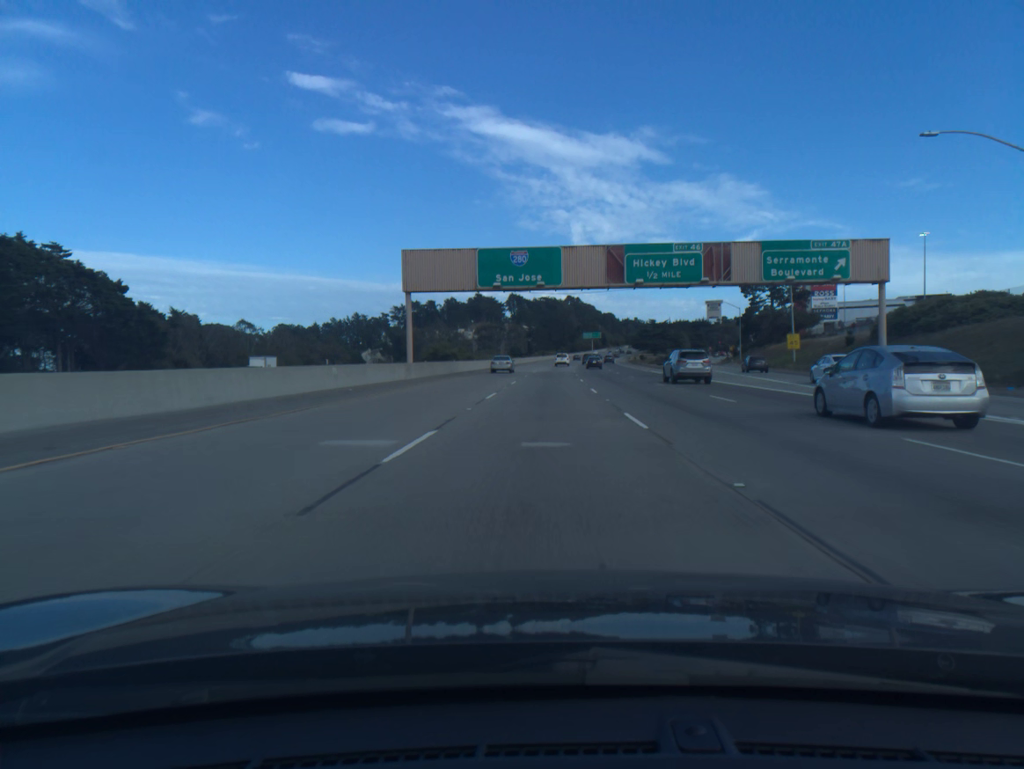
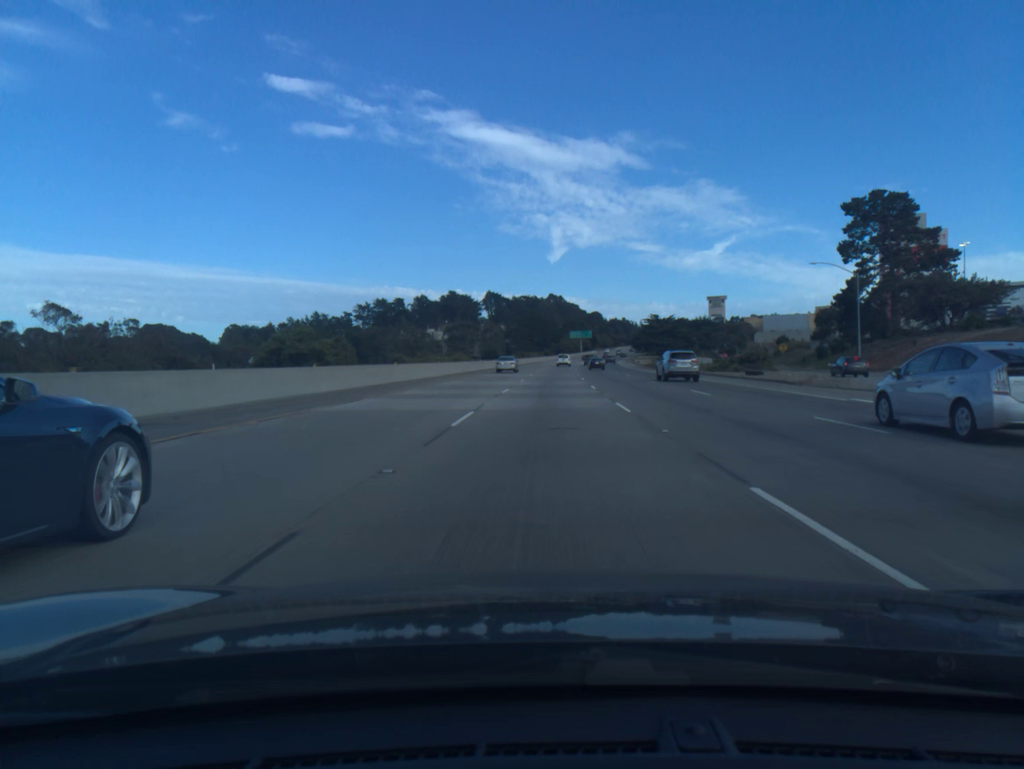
(+0.6, +54.2) m; +1°
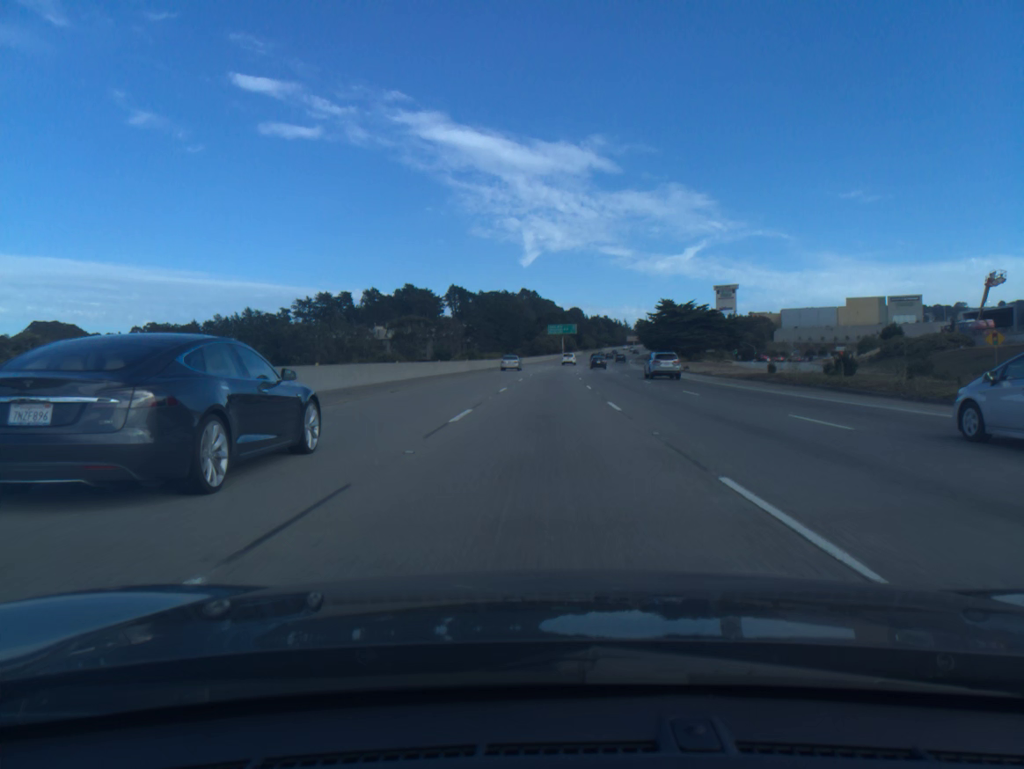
(+1.4, +72.3) m; +2°
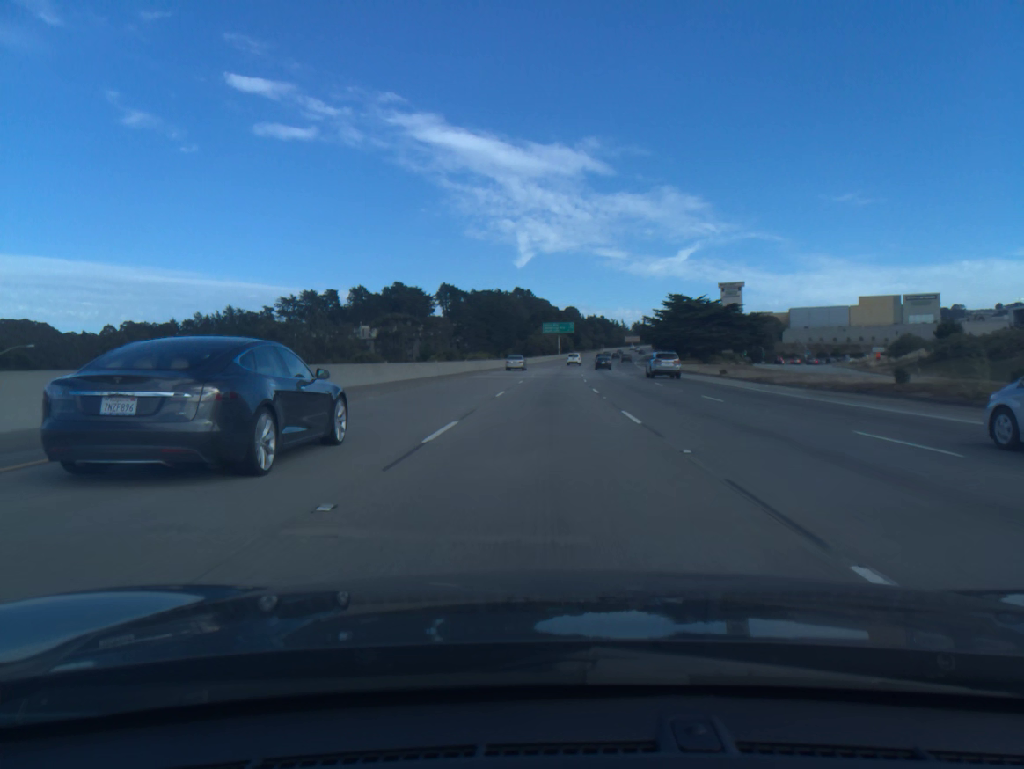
(0.0, +18.1) m; 0°
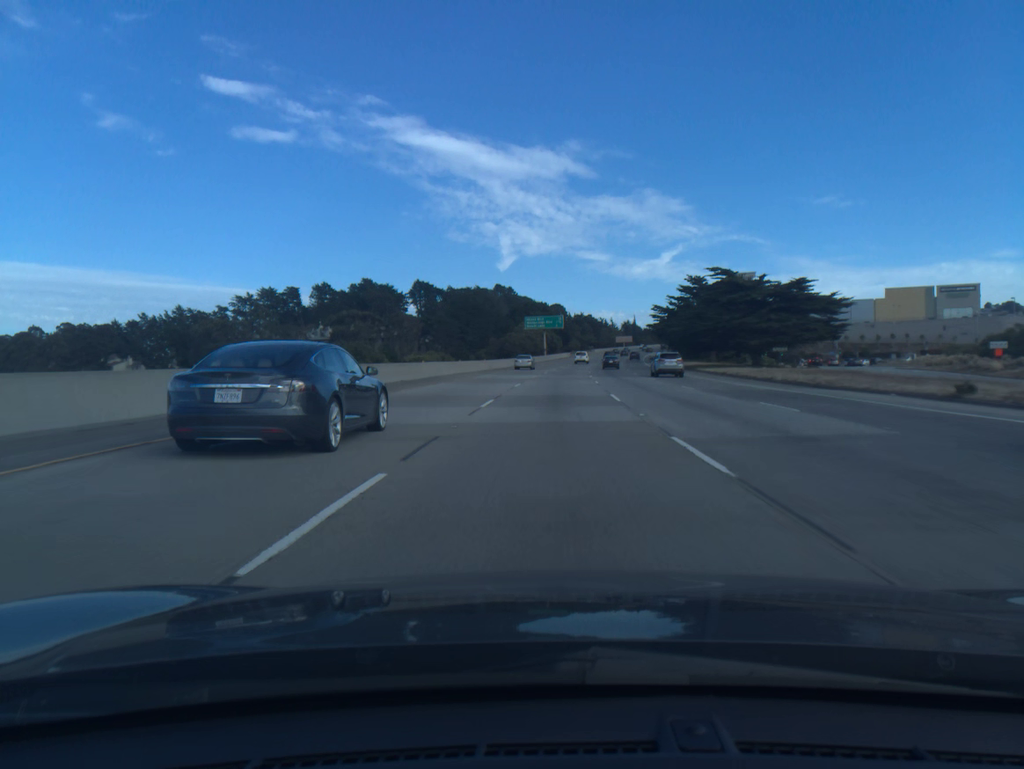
(+0.4, +36.4) m; +1°
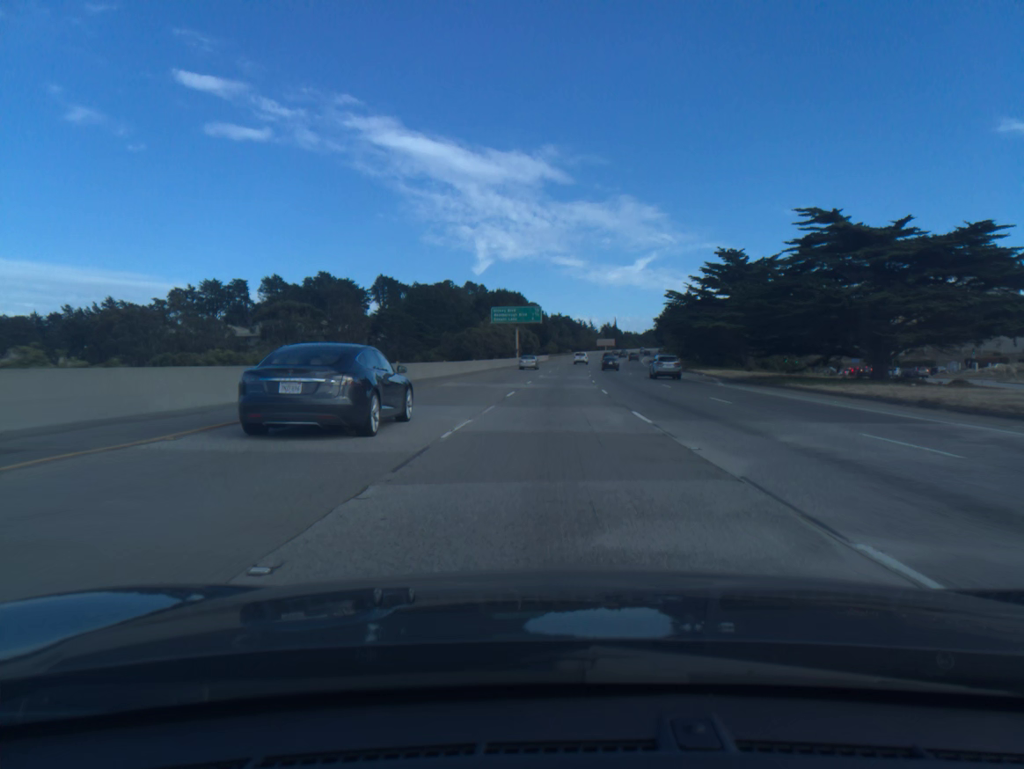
(+0.5, +36.5) m; +2°
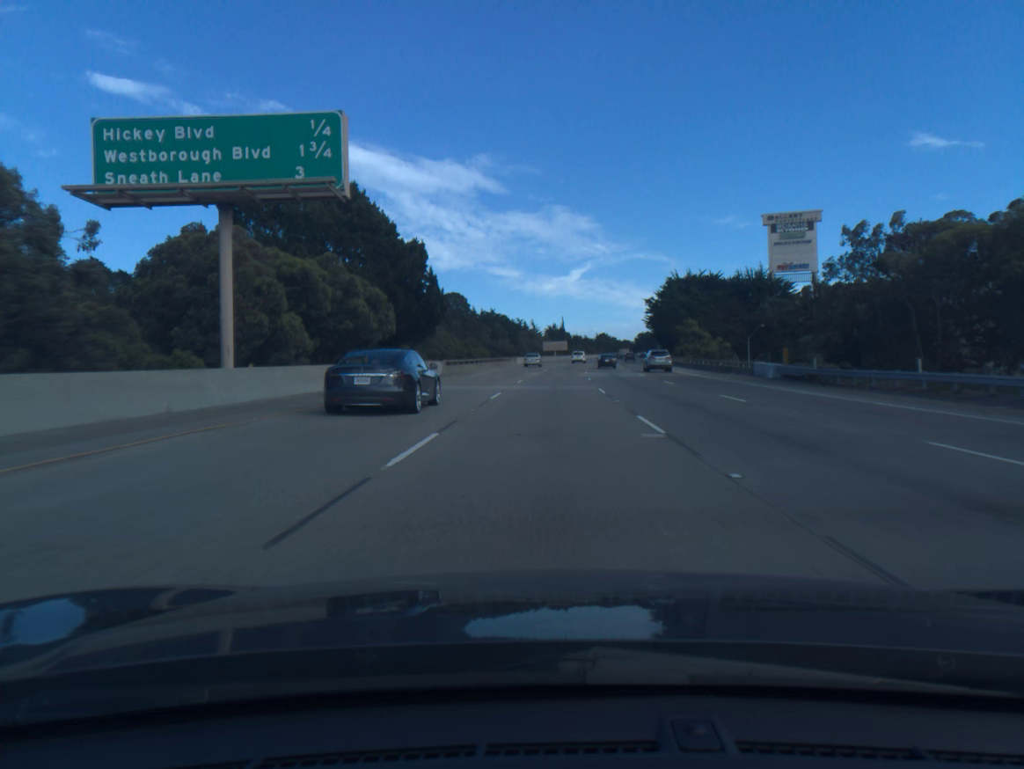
(+4.0, +91.0) m; +5°
